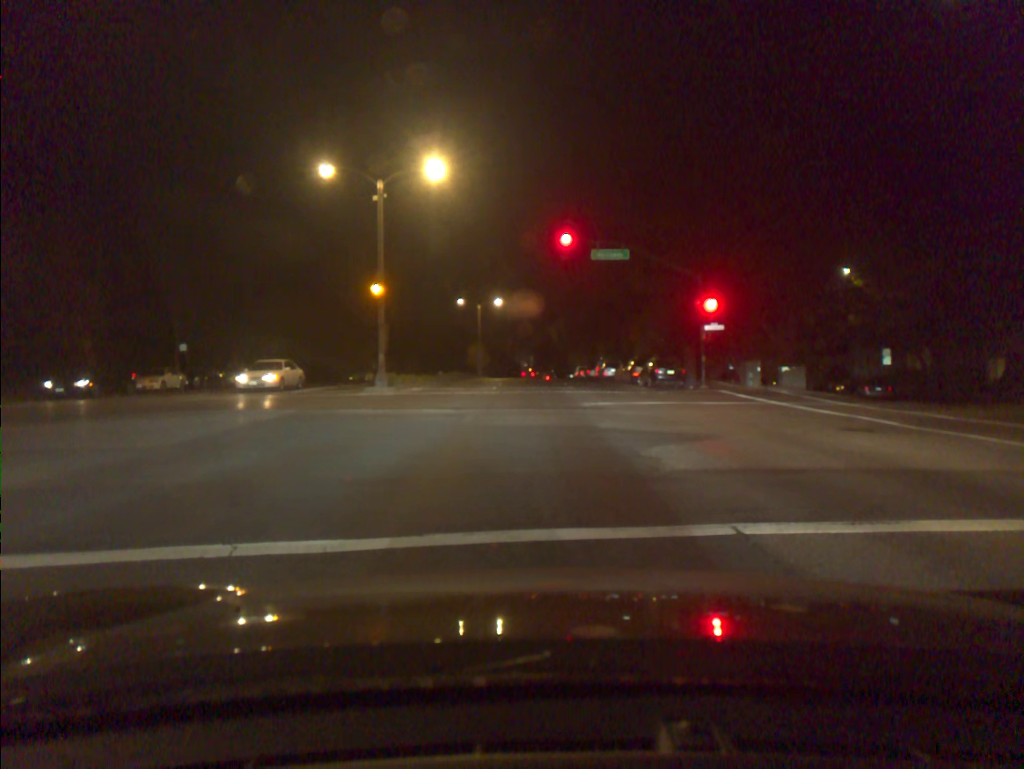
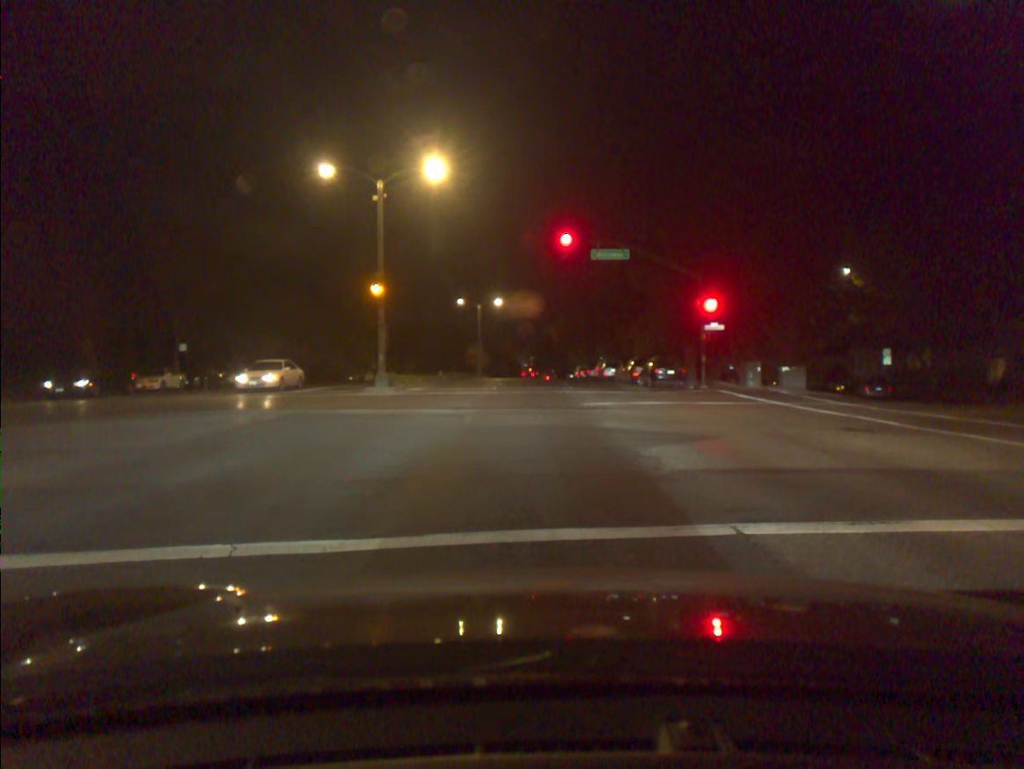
(0.0, 0.0) m; 0°
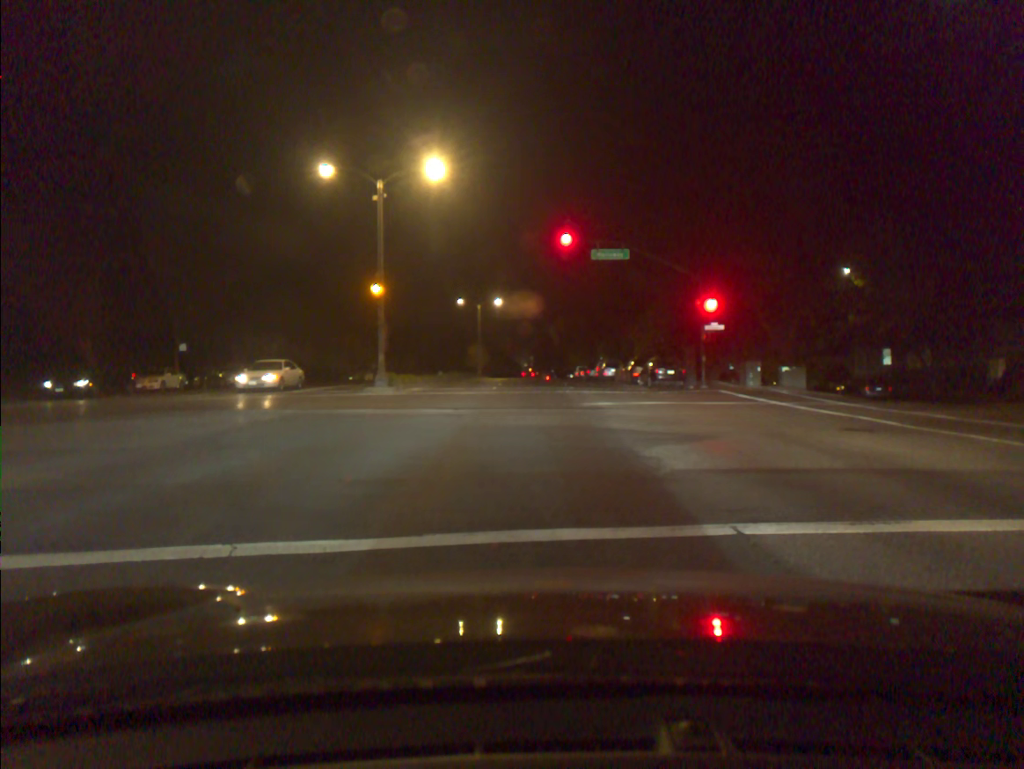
(0.0, 0.0) m; 0°
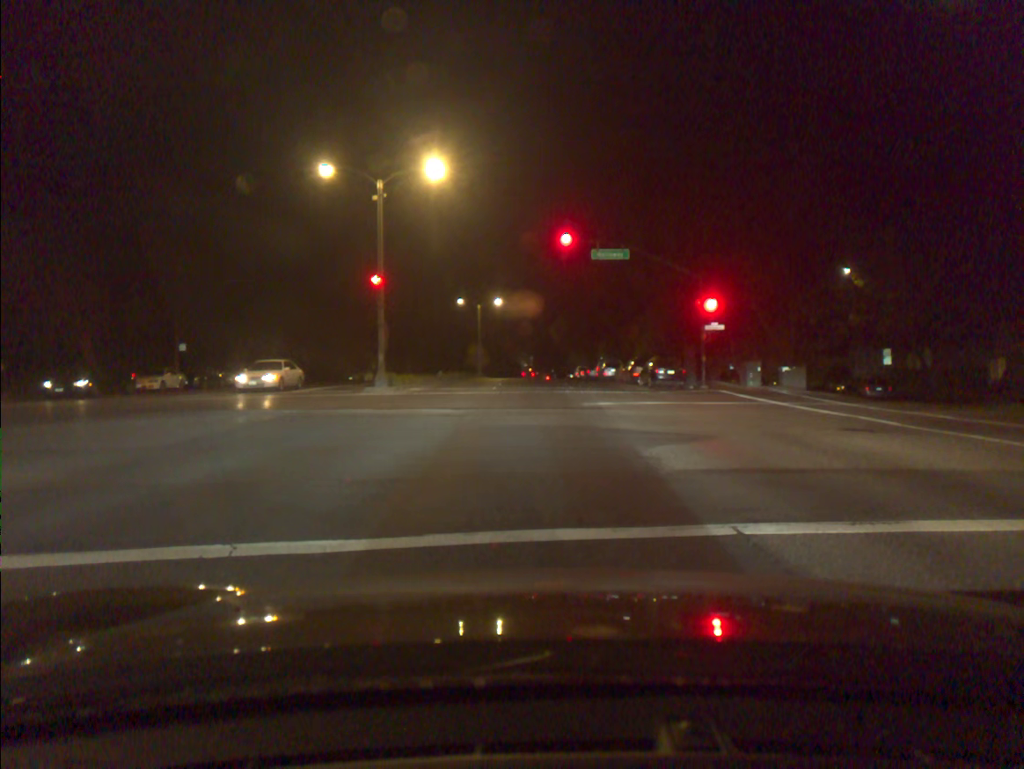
(0.0, 0.0) m; 0°
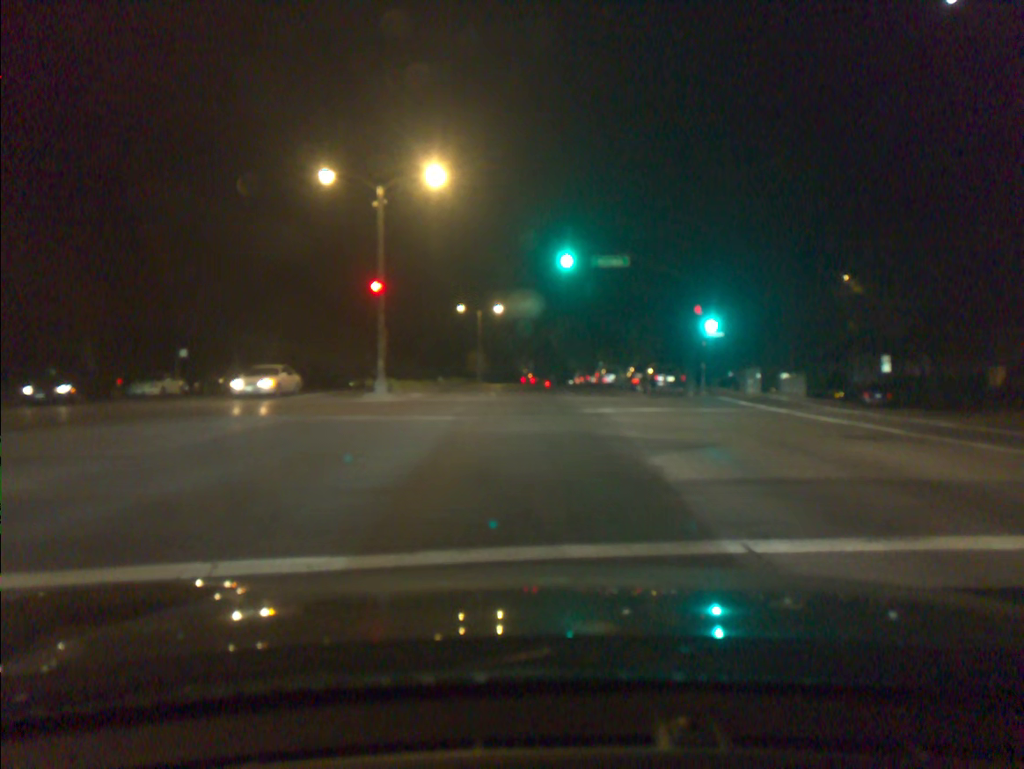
(0.0, +0.3) m; 0°
